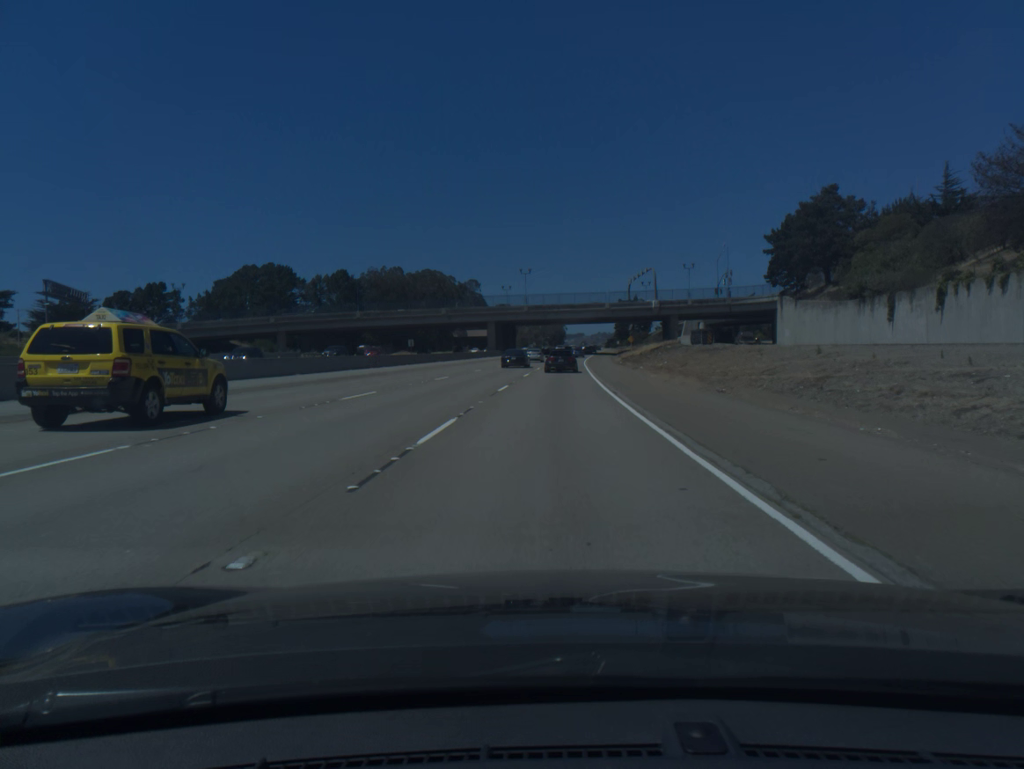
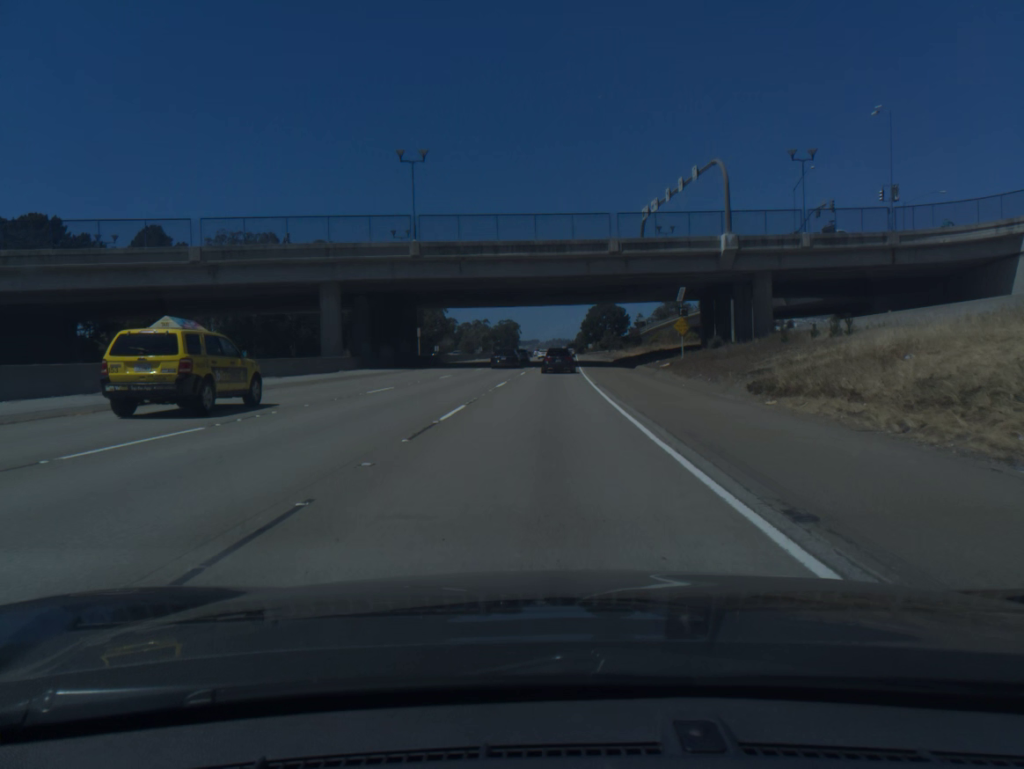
(+2.8, +83.3) m; +3°
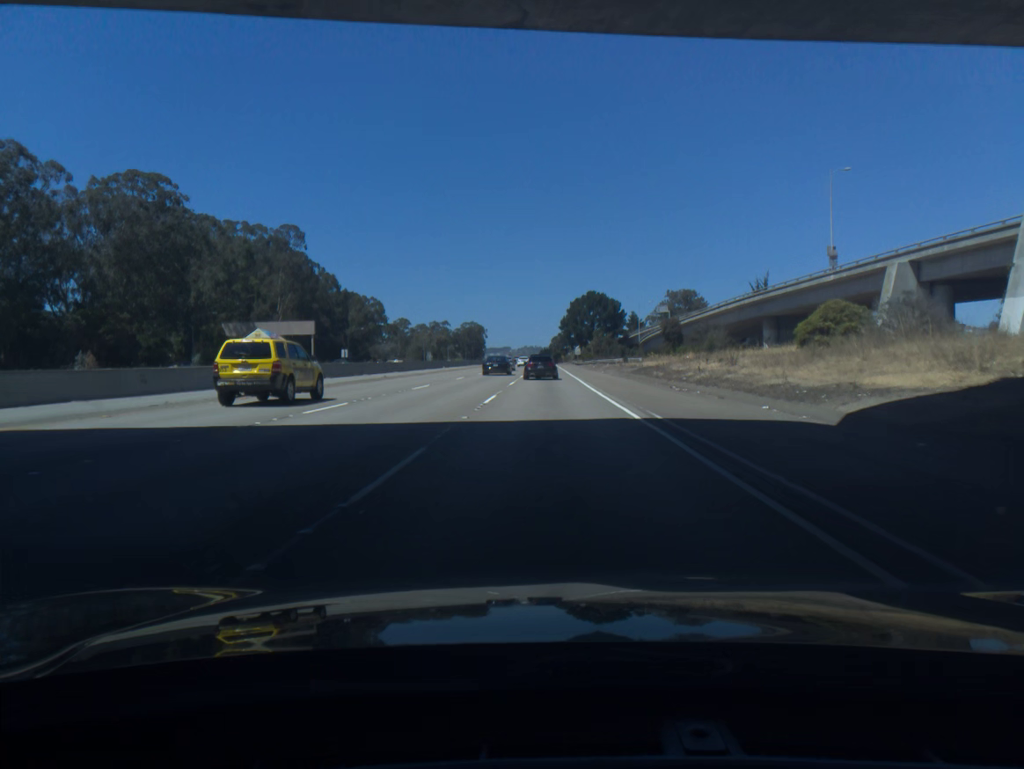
(+1.5, +79.8) m; +2°
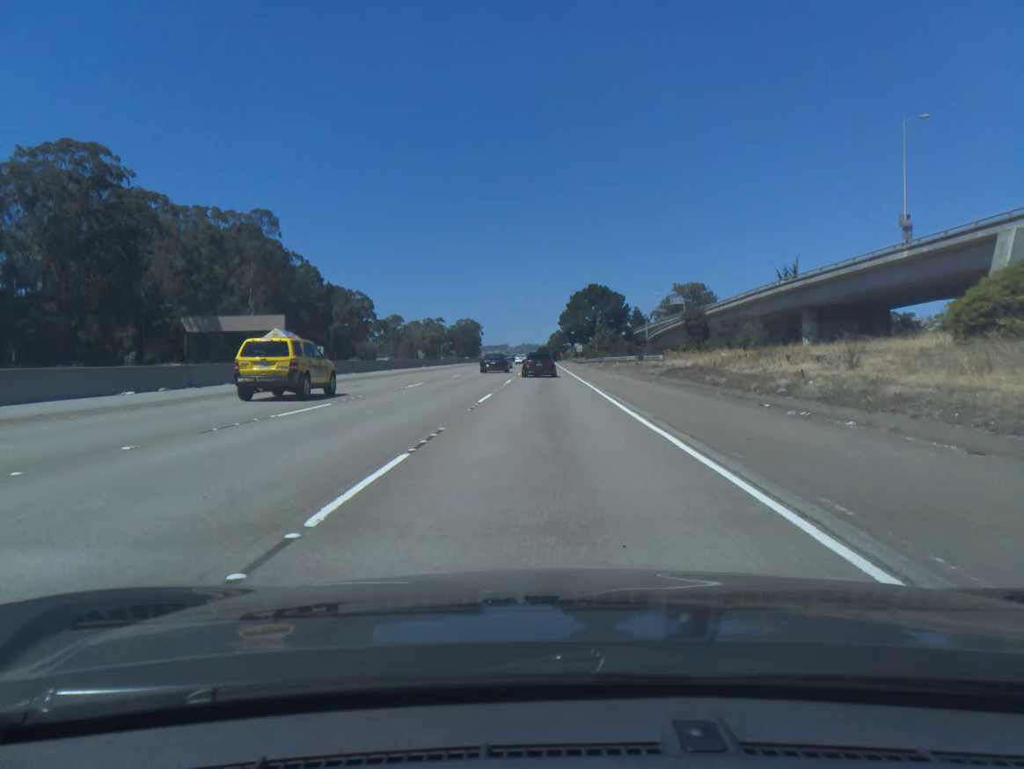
(0.0, +15.6) m; 0°
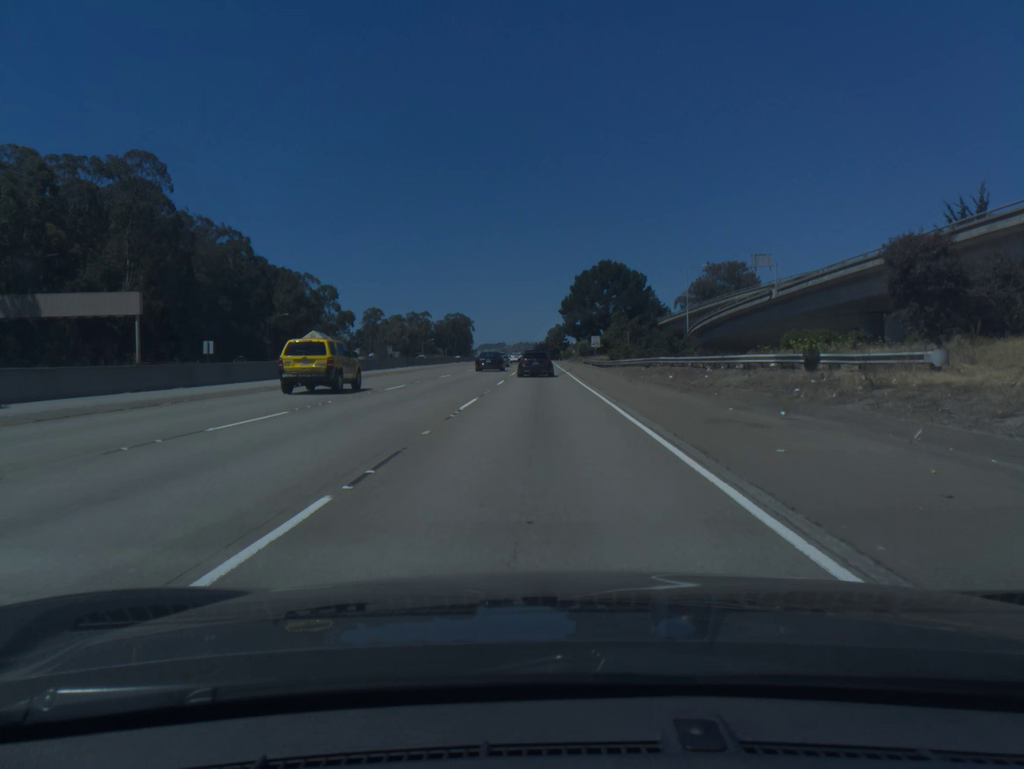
(+0.1, +46.1) m; 0°
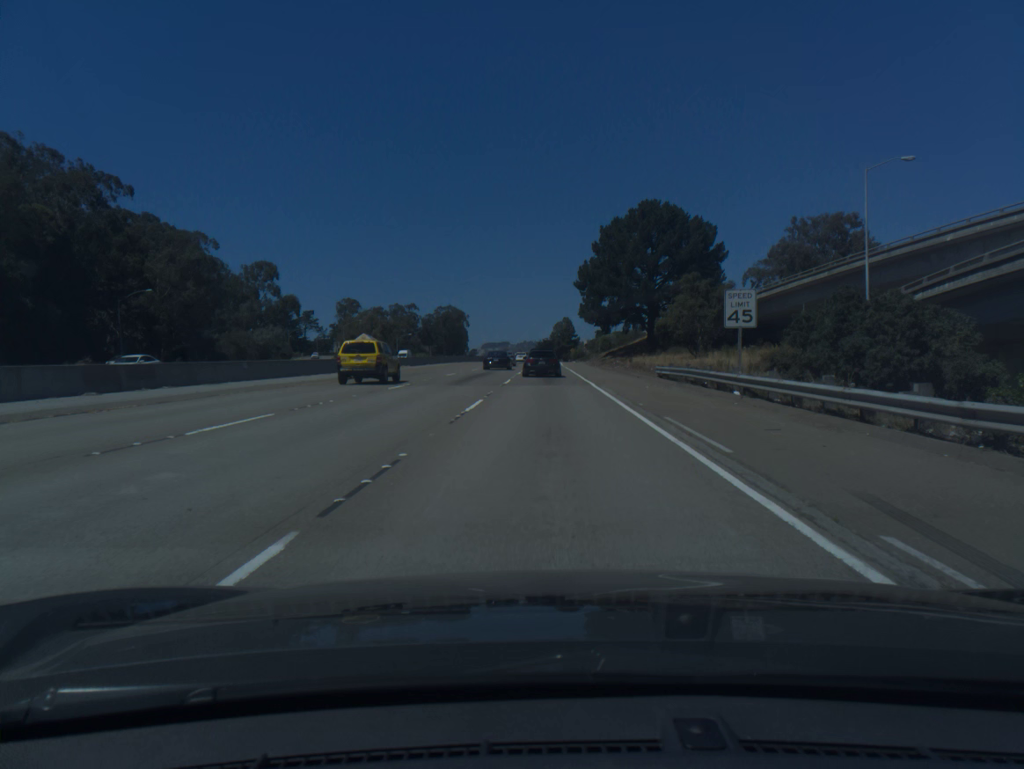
(-0.3, +59.3) m; 0°
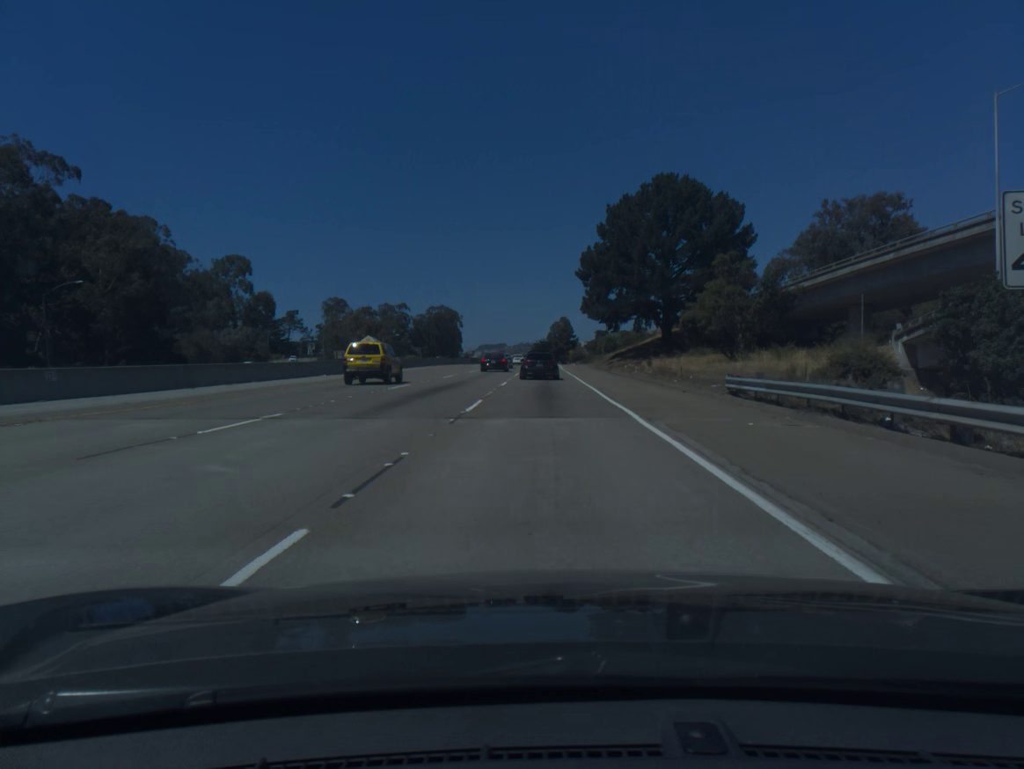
(0.0, +14.4) m; 0°
